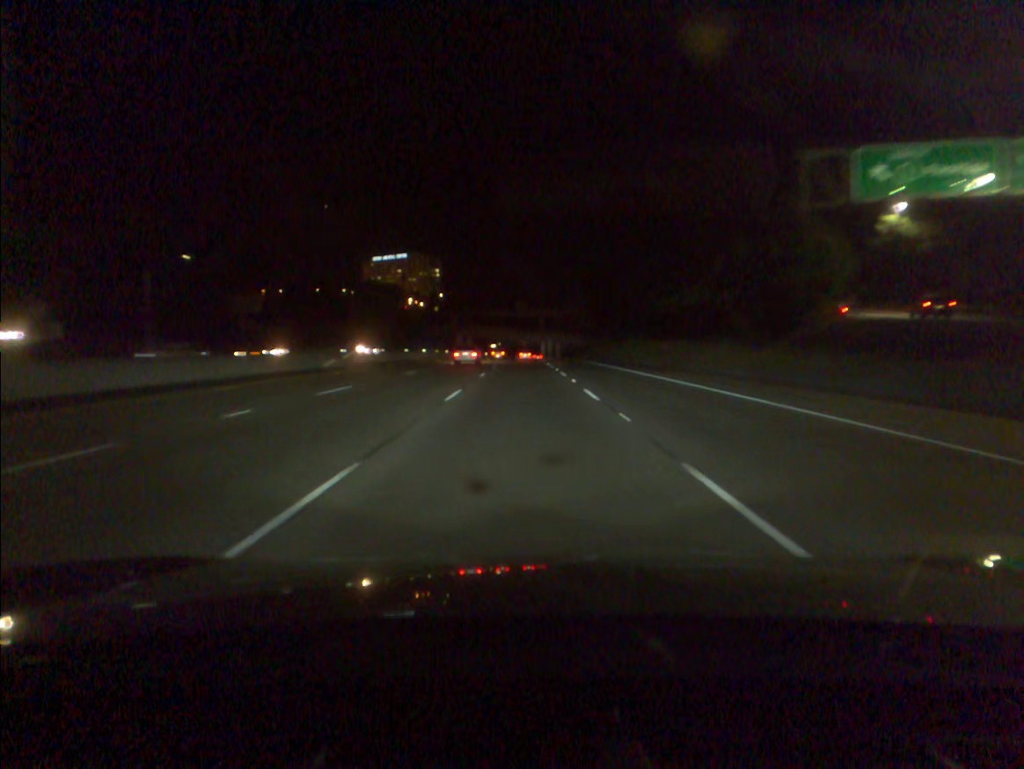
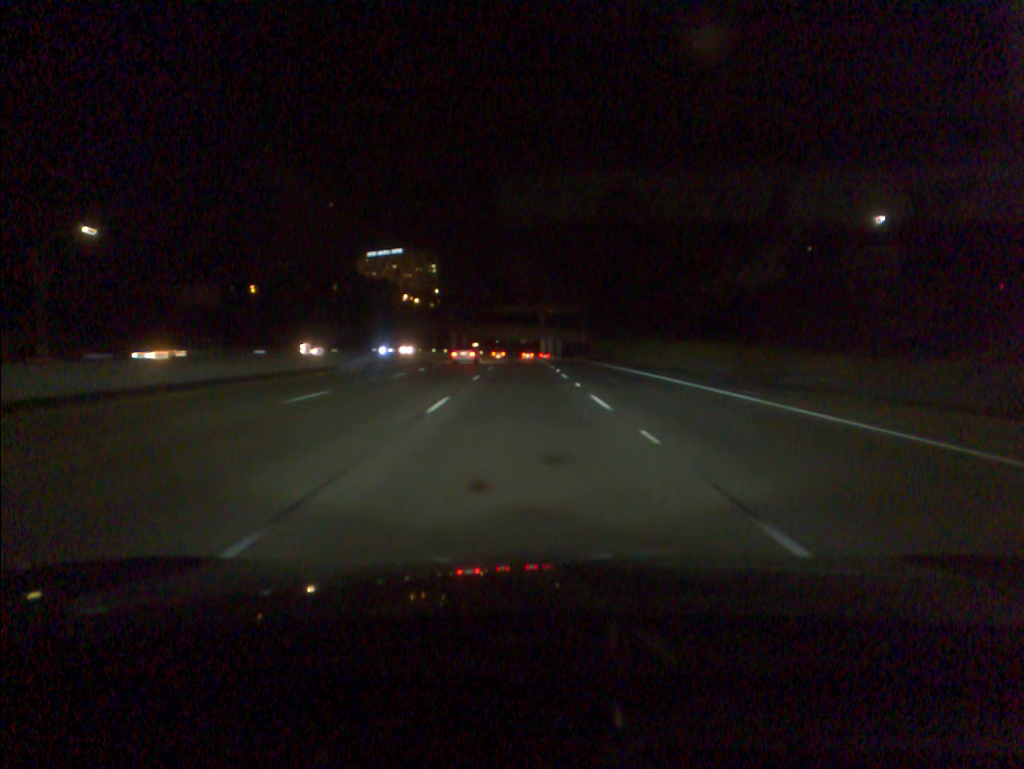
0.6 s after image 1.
(0.0, +17.5) m; 0°
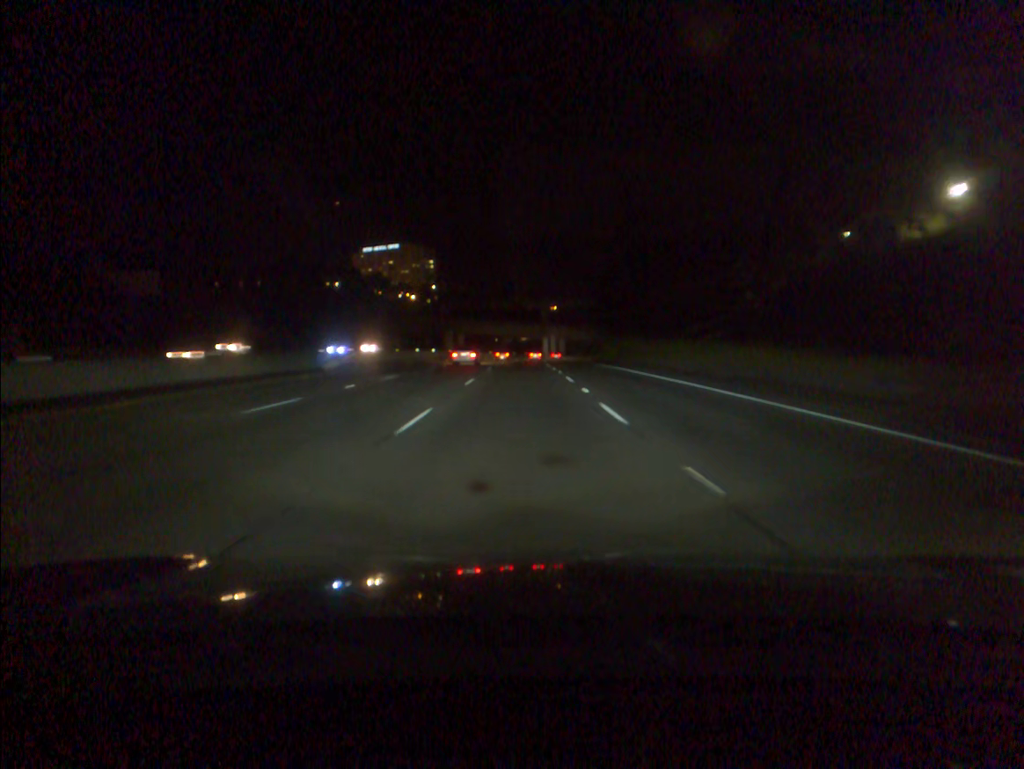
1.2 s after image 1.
(0.0, +17.7) m; 0°
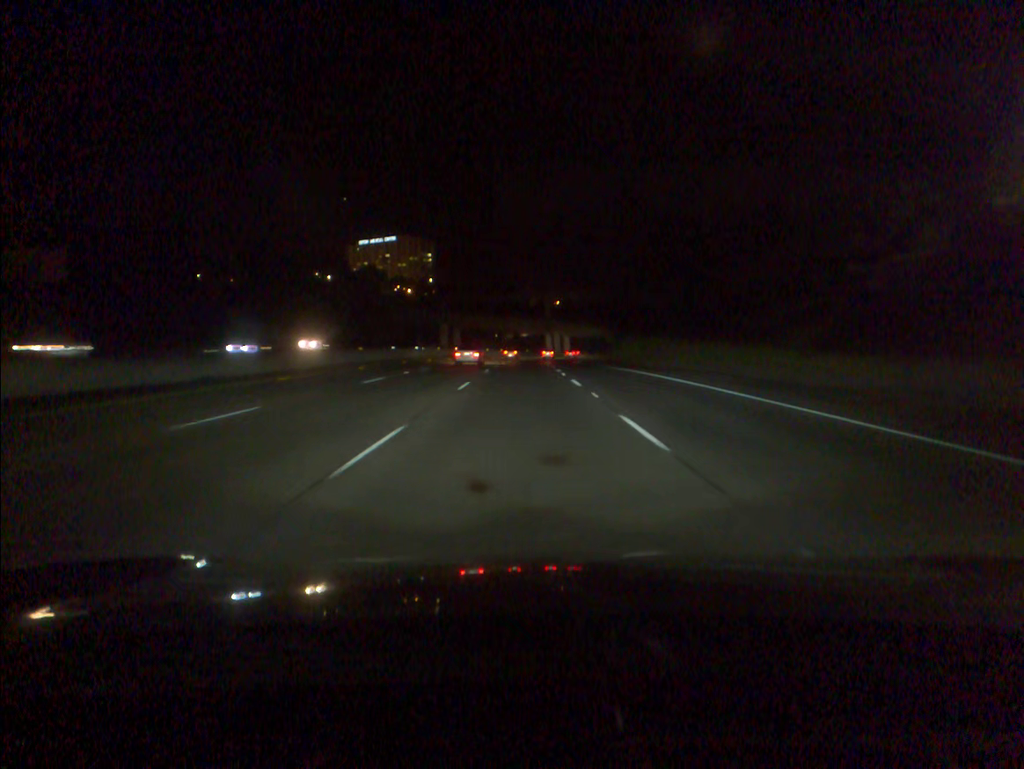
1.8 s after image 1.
(0.0, +17.8) m; 0°
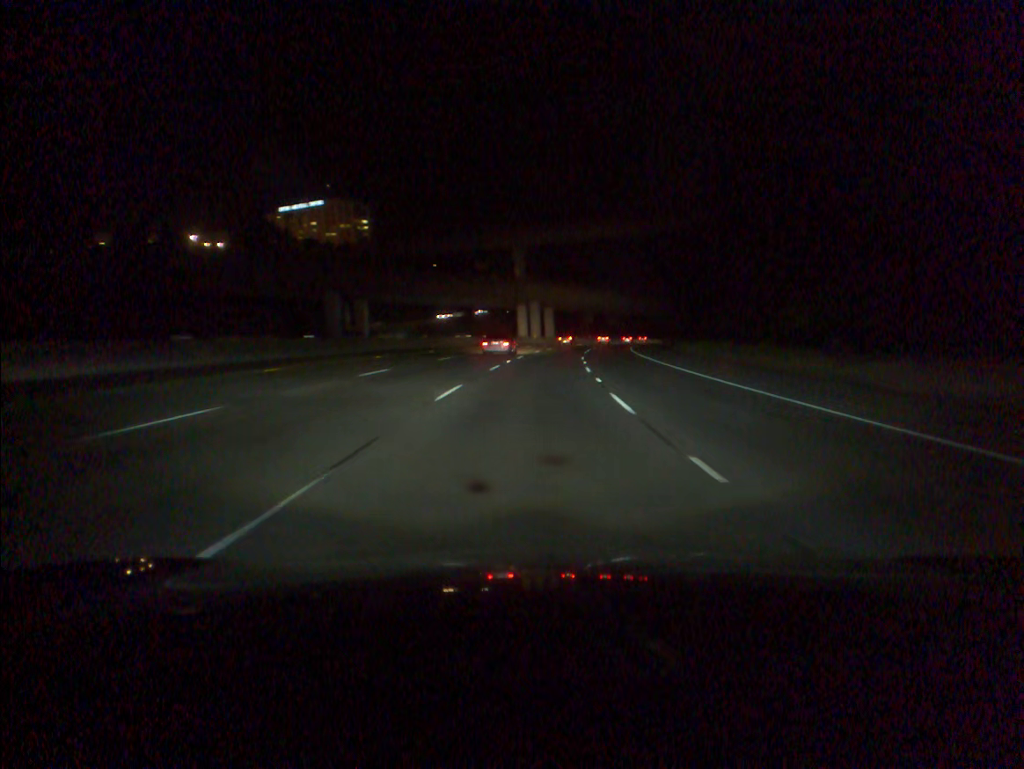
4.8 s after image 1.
(+0.6, +89.6) m; +3°
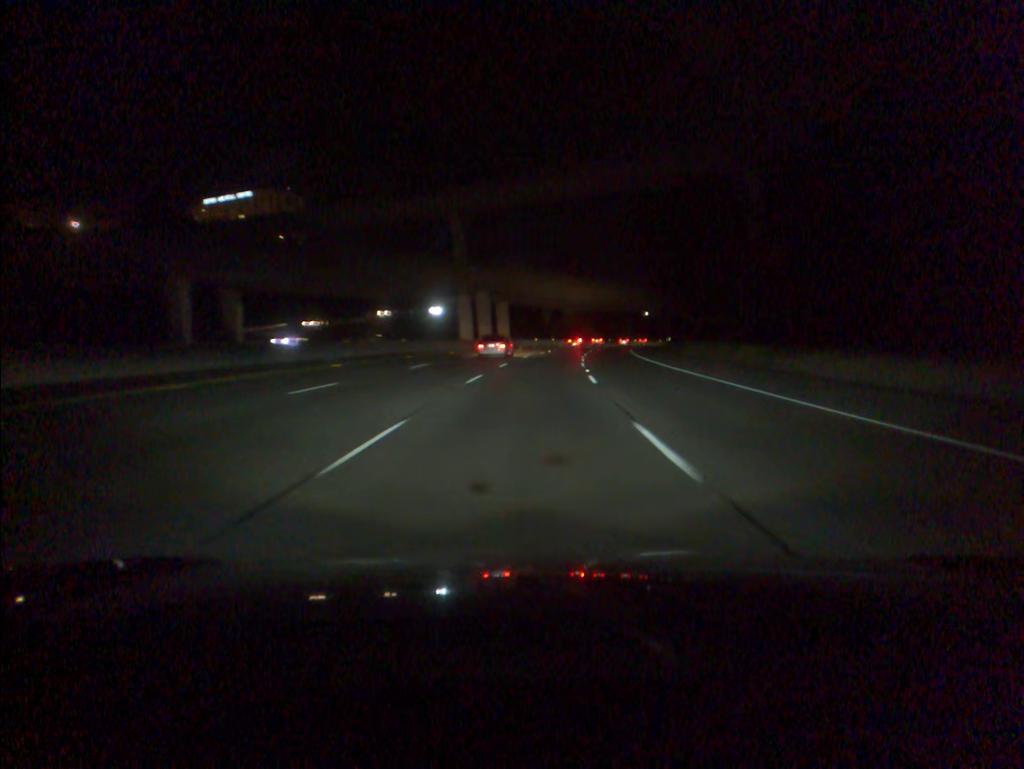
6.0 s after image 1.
(+1.1, +35.7) m; +3°
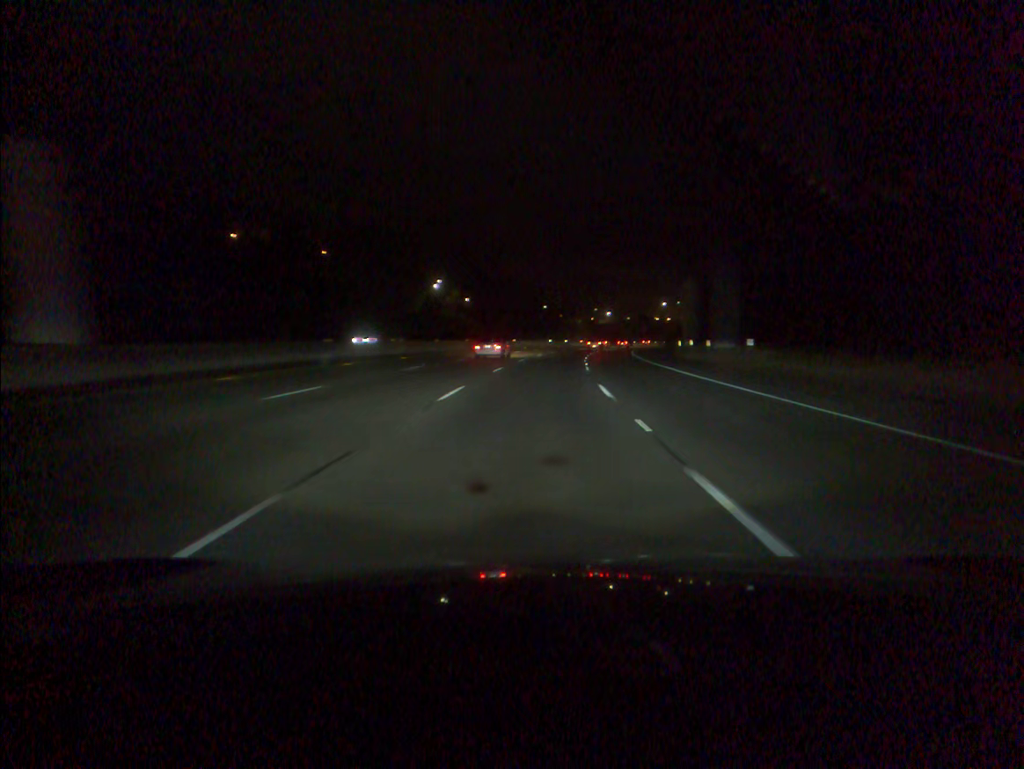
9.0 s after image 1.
(+6.5, +88.6) m; +8°
